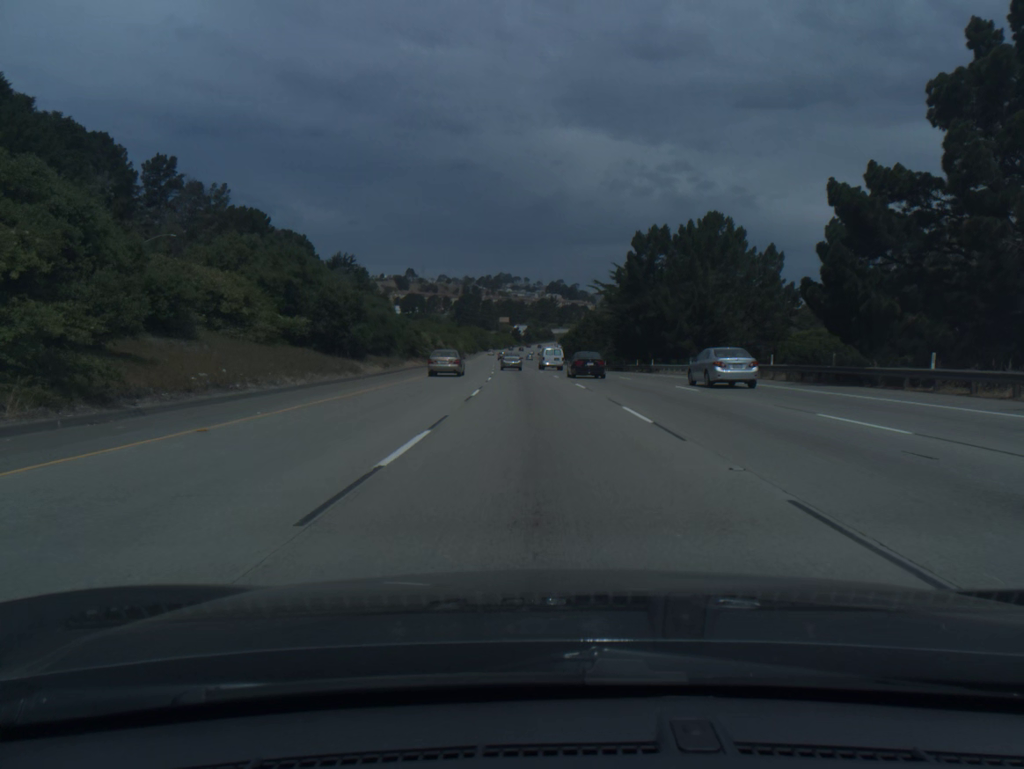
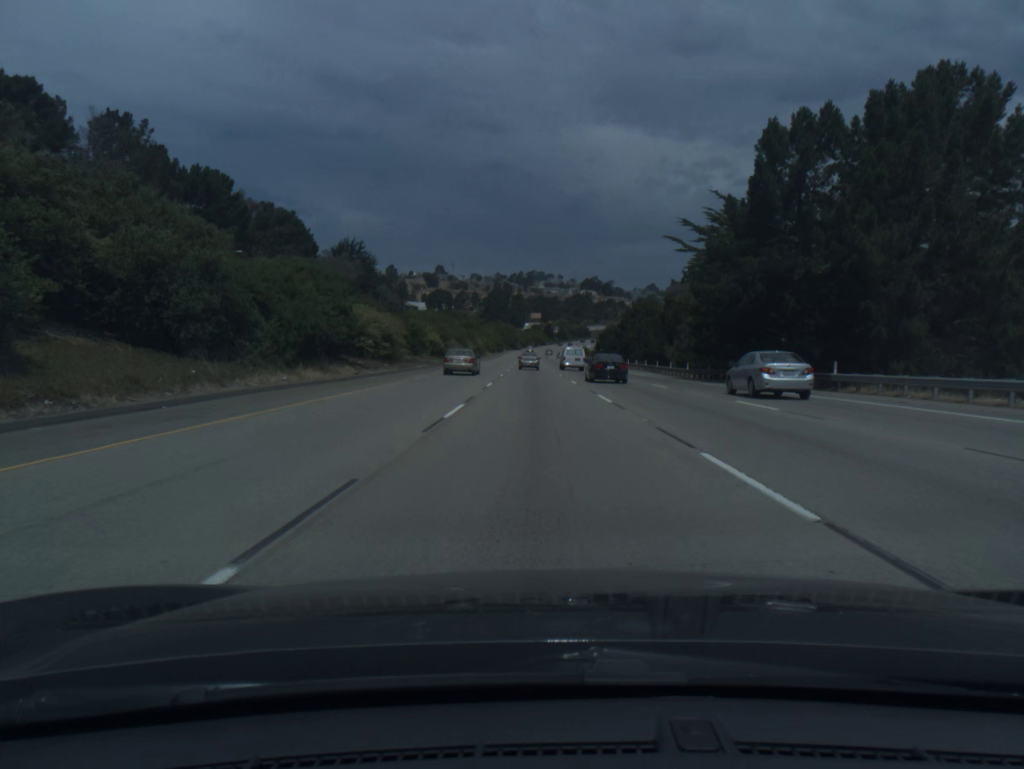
(-0.8, +37.1) m; -2°
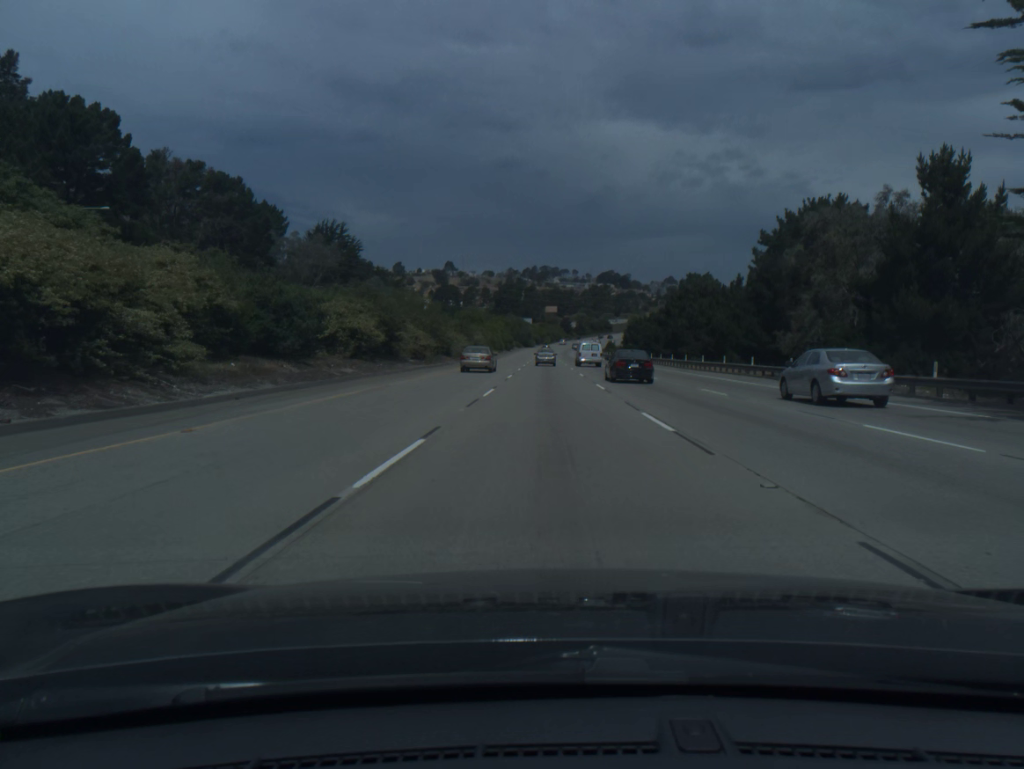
(-0.5, +37.1) m; -1°
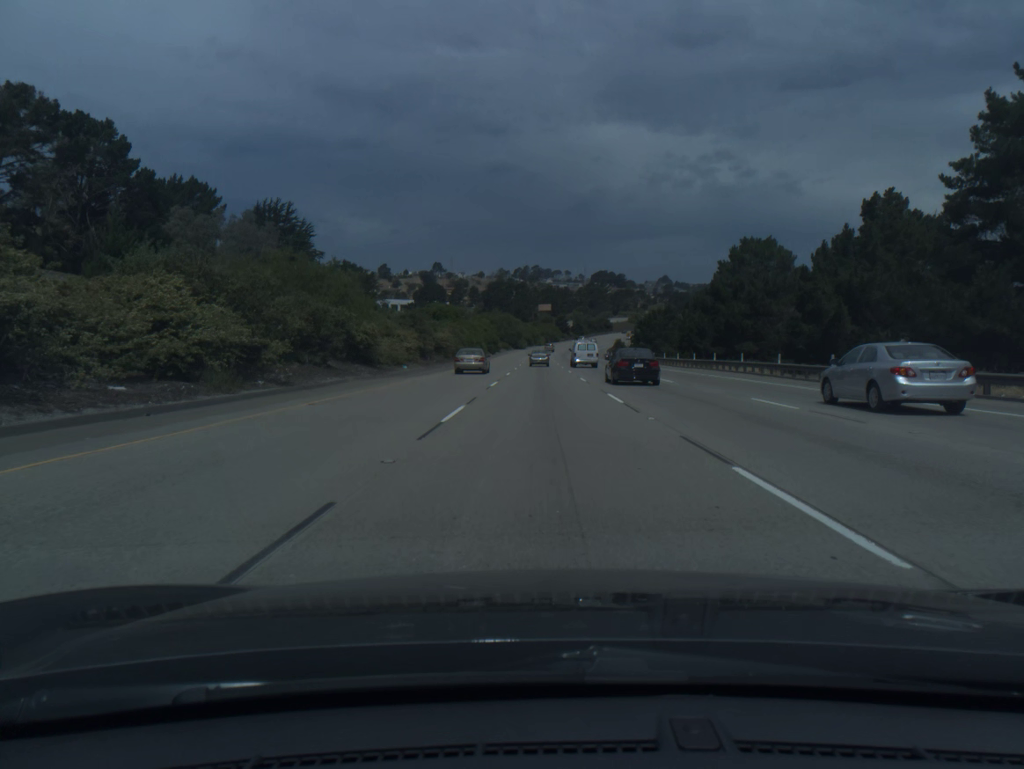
(+0.1, +37.2) m; 0°
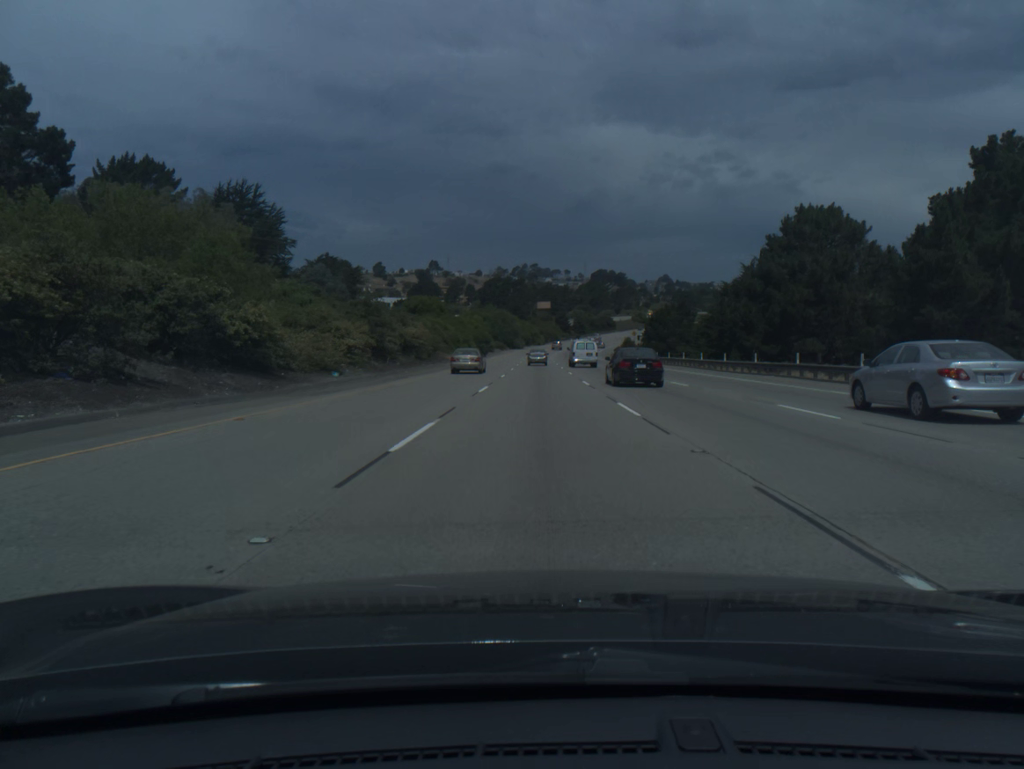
(0.0, +18.6) m; 0°
